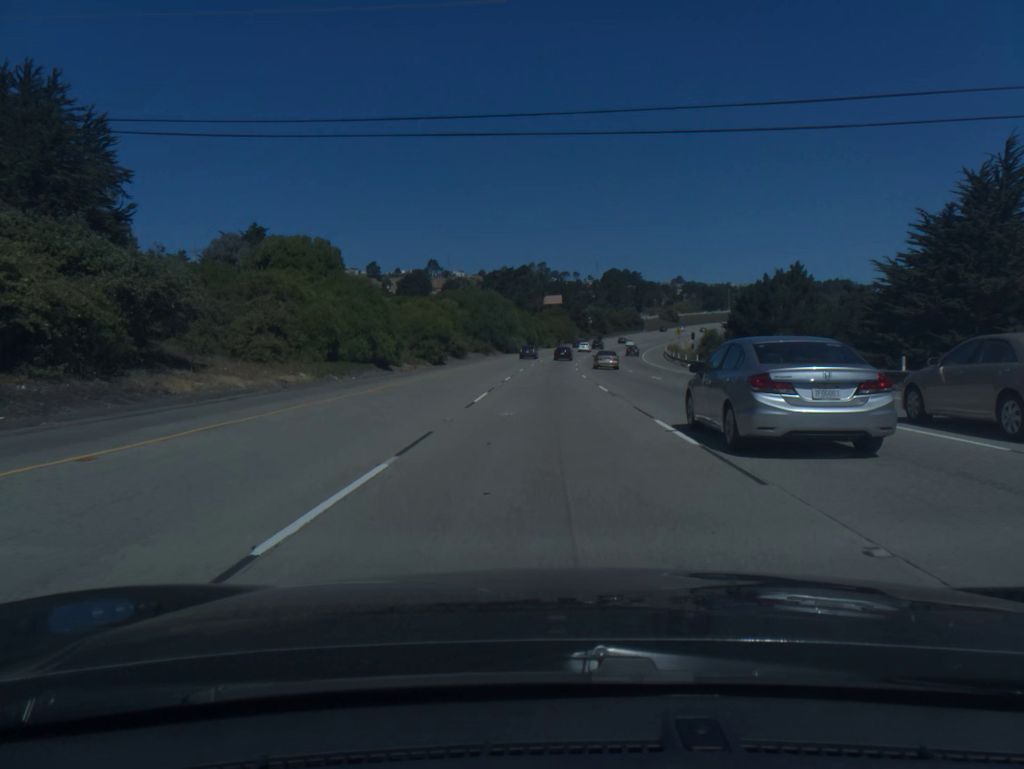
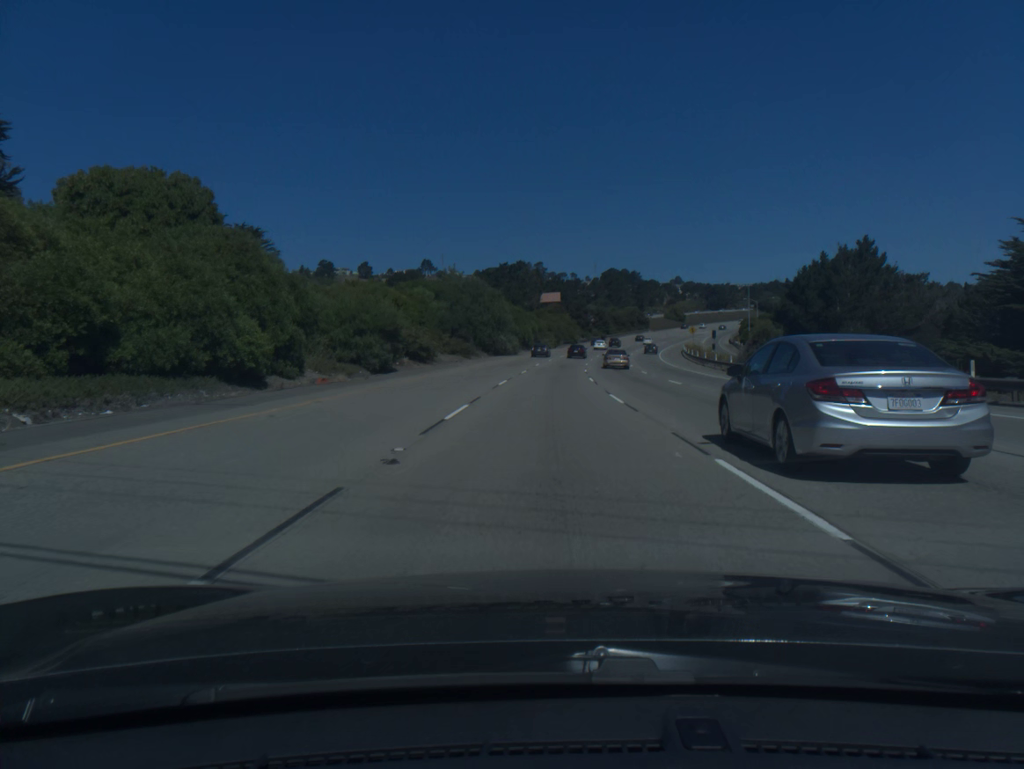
(0.0, +19.7) m; 0°
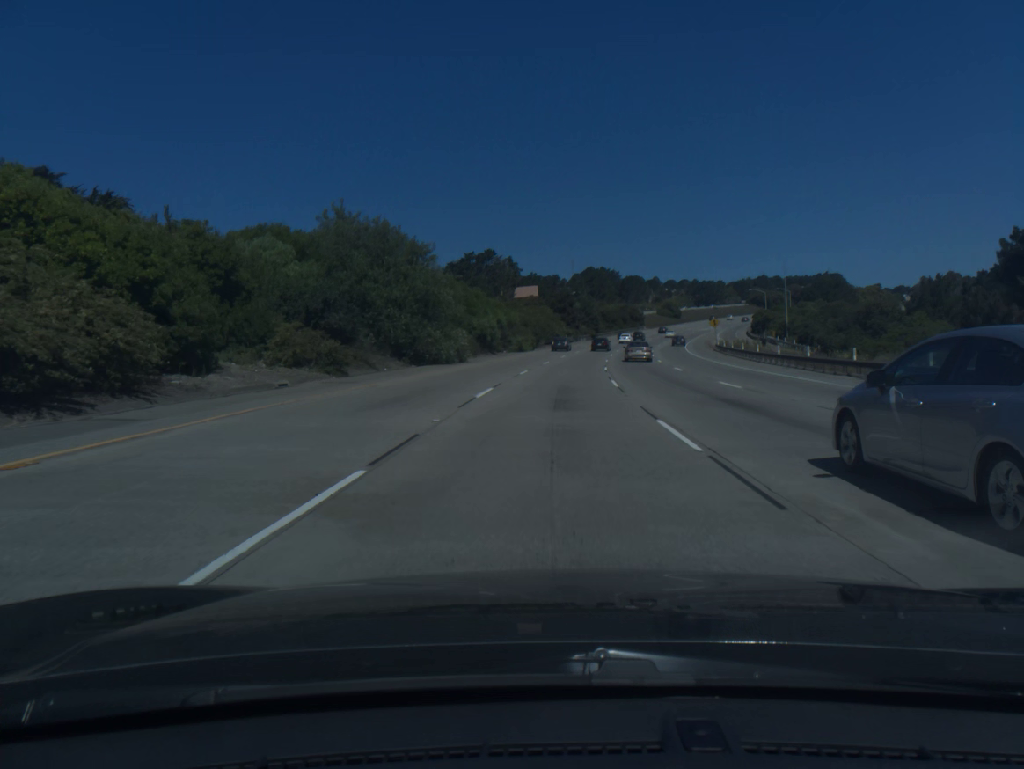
(+0.4, +39.5) m; +1°
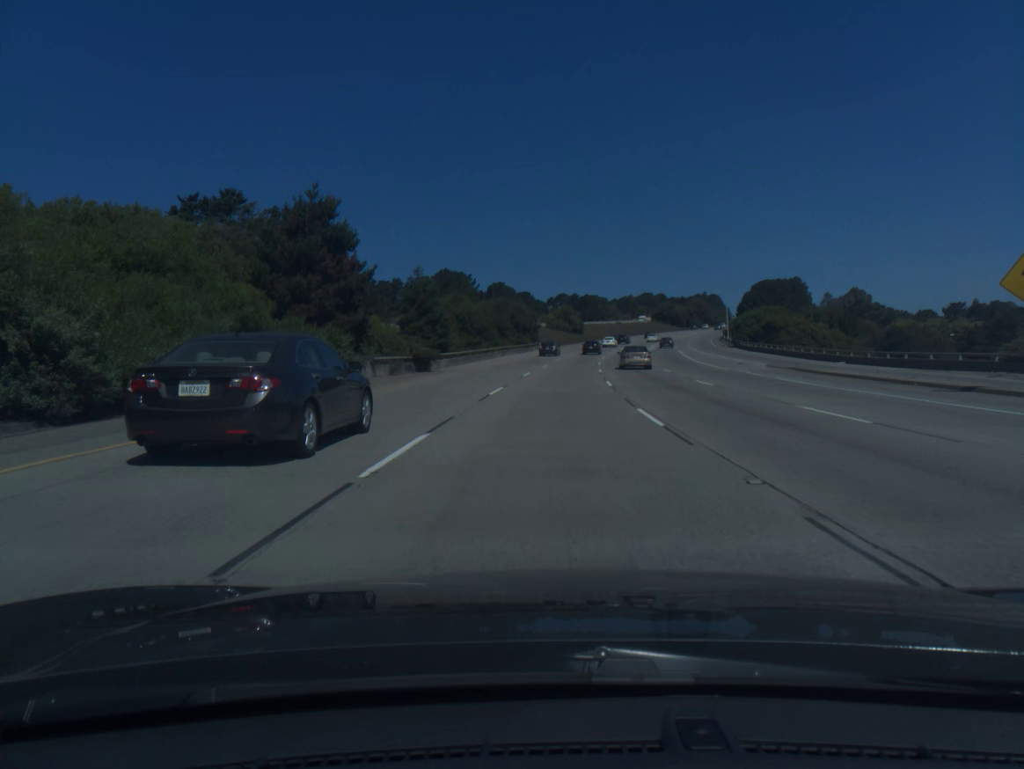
(+7.9, +98.0) m; +10°
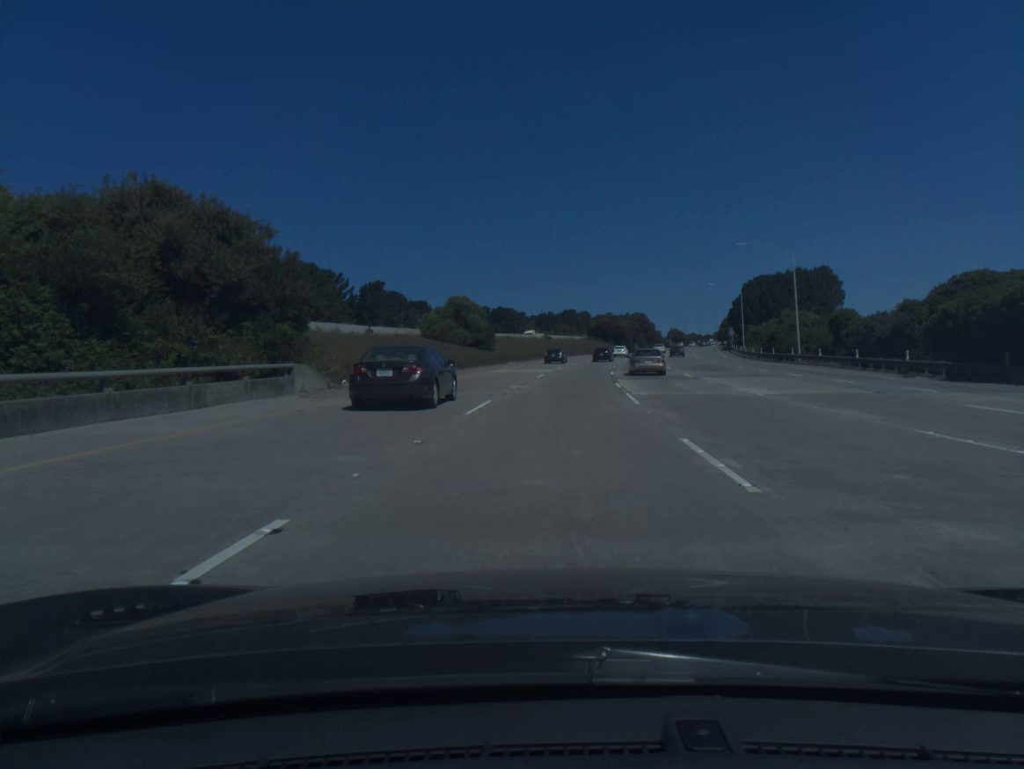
(+4.1, +77.4) m; +6°
